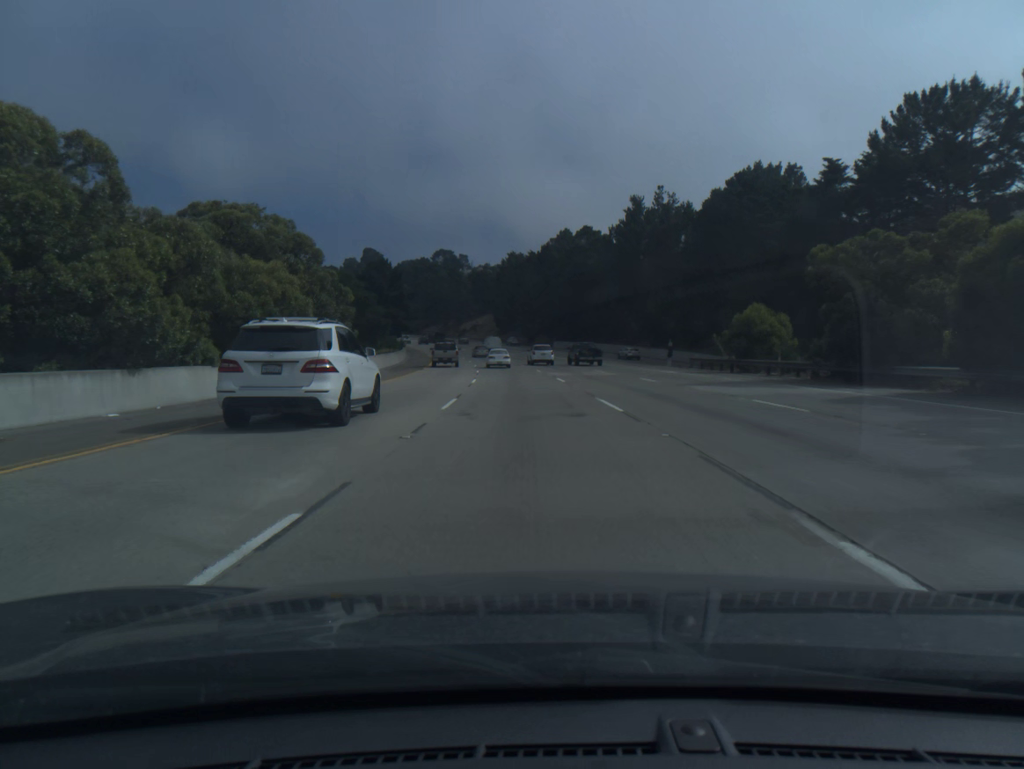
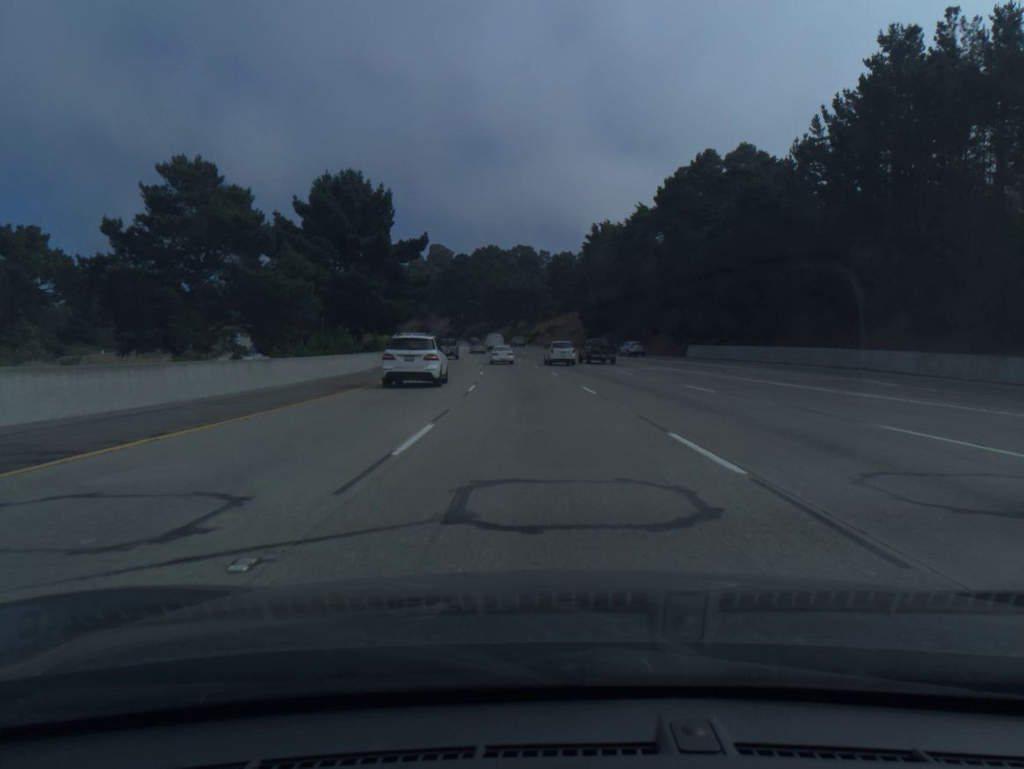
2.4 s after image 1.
(-3.8, +65.9) m; -6°
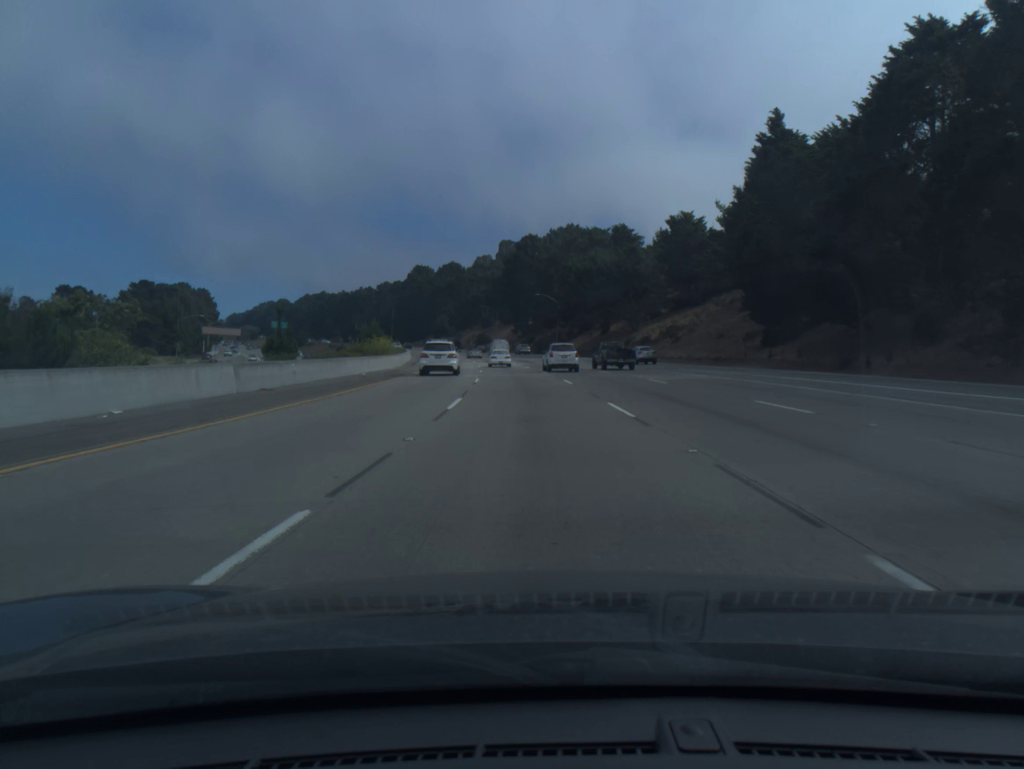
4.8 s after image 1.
(-3.2, +65.4) m; -6°
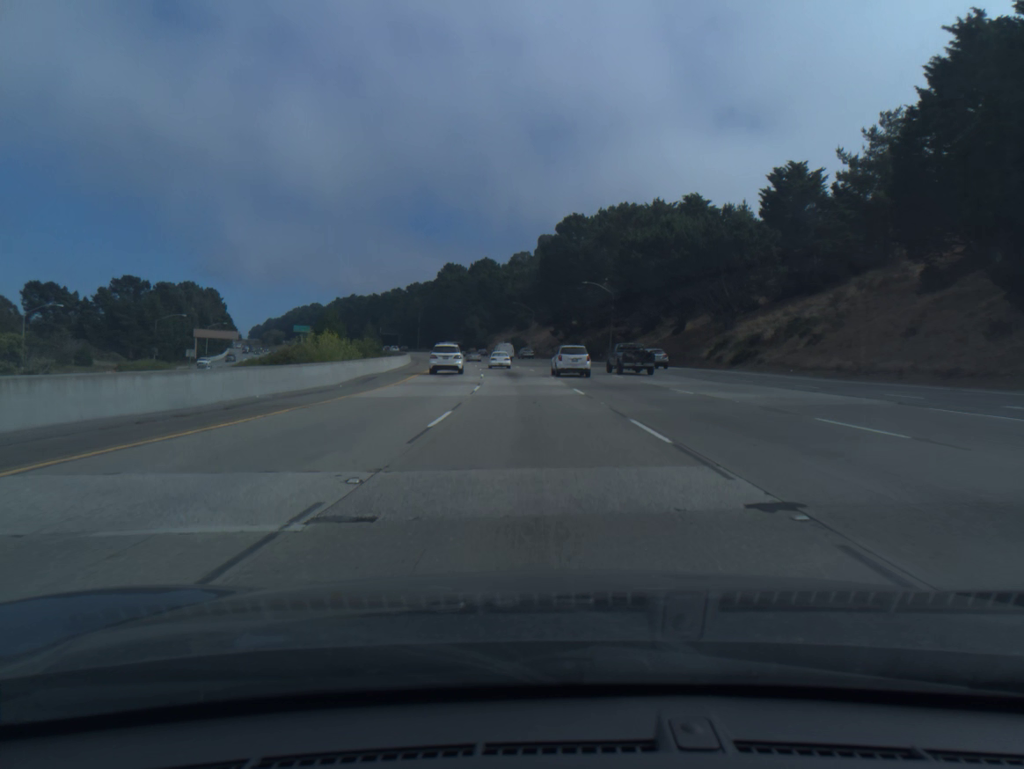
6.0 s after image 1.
(-0.8, +32.7) m; -3°
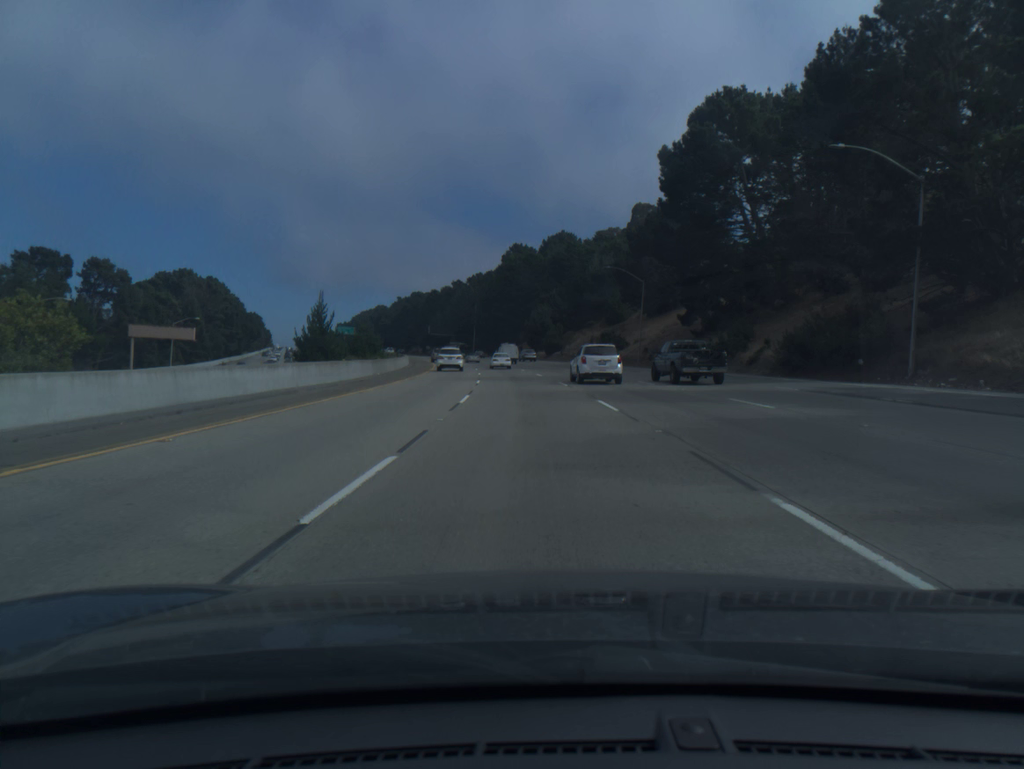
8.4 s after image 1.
(-3.5, +66.3) m; -6°
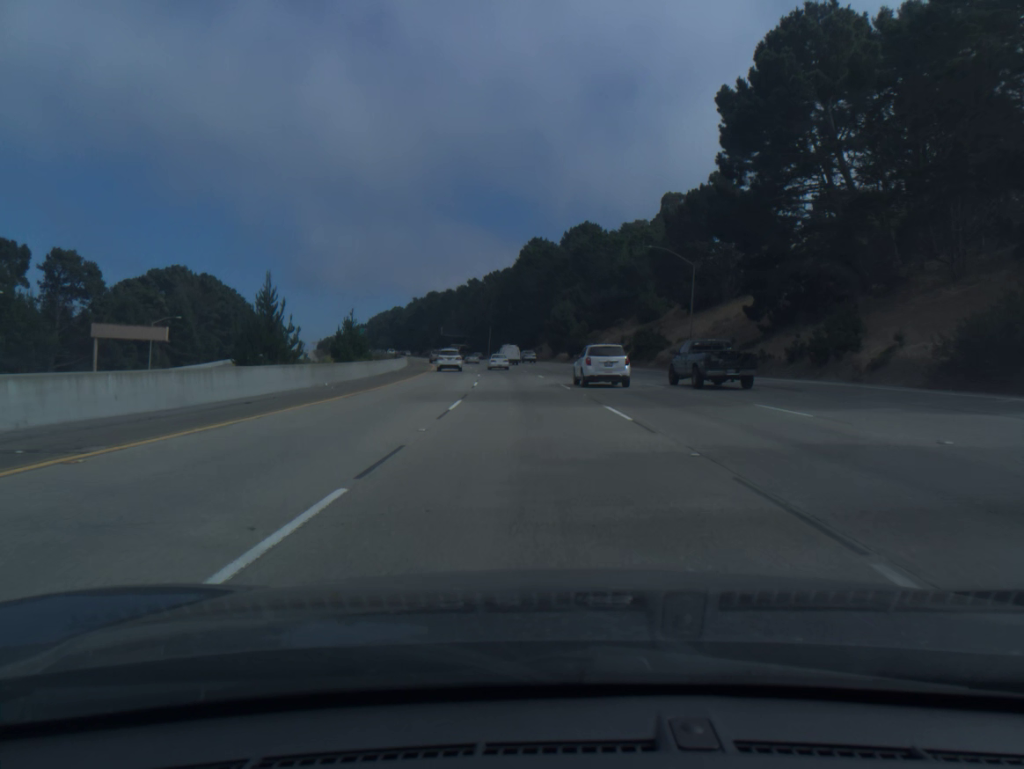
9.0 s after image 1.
(-0.2, +16.8) m; -1°
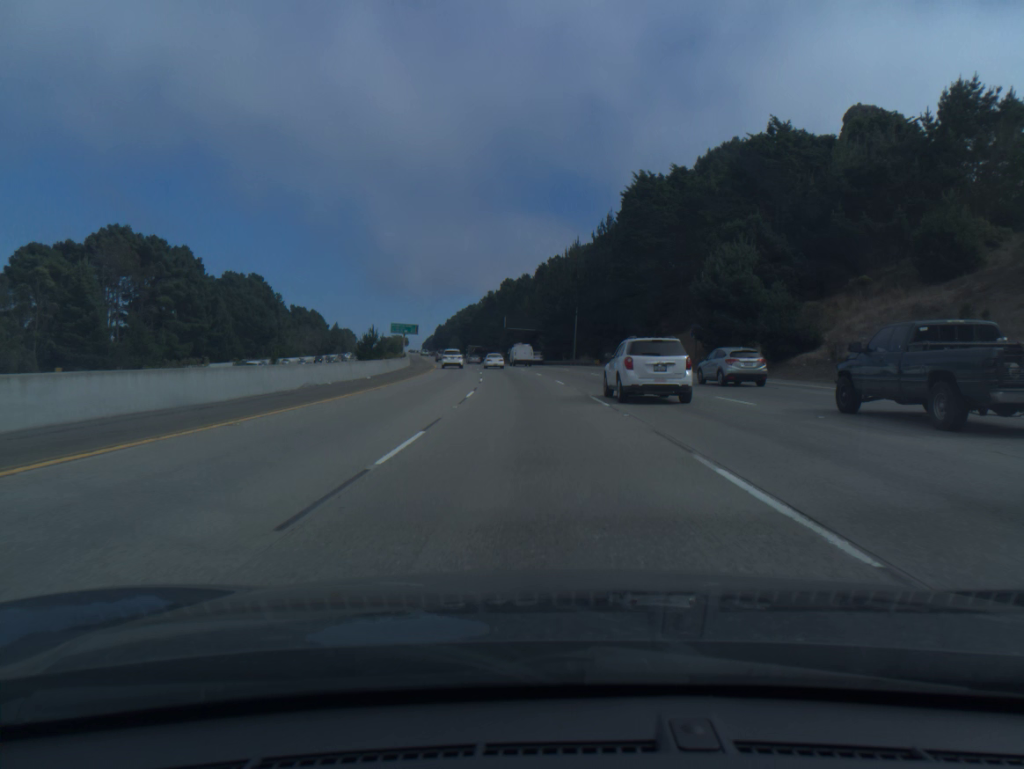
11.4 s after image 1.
(-3.8, +68.1) m; -7°
